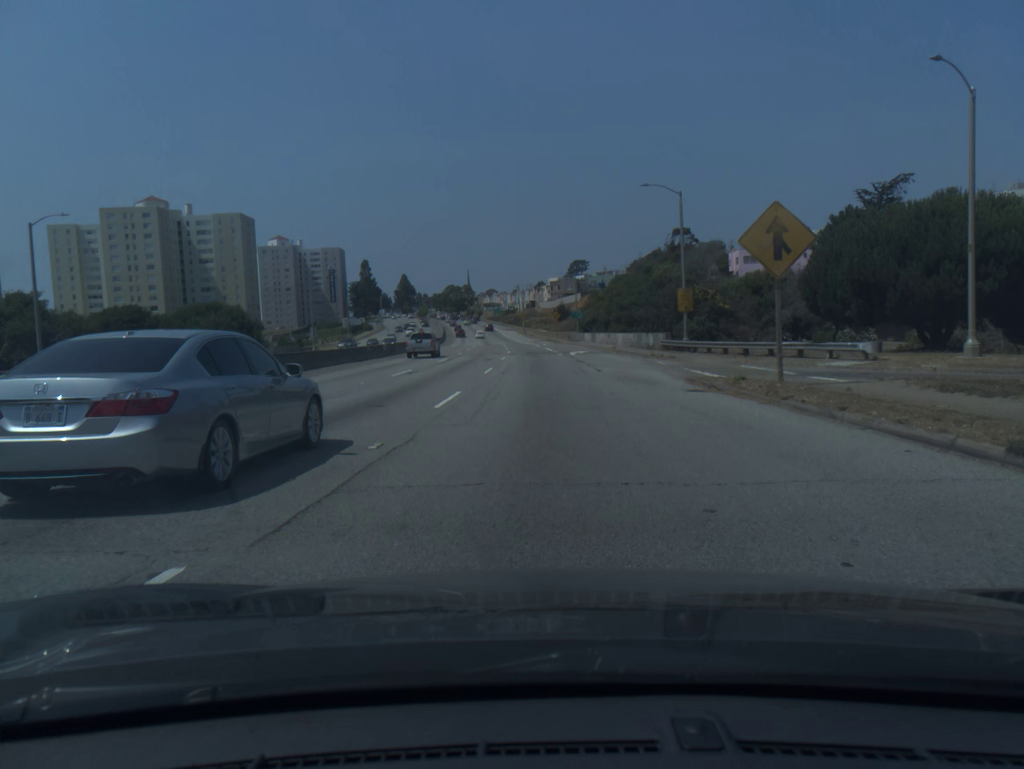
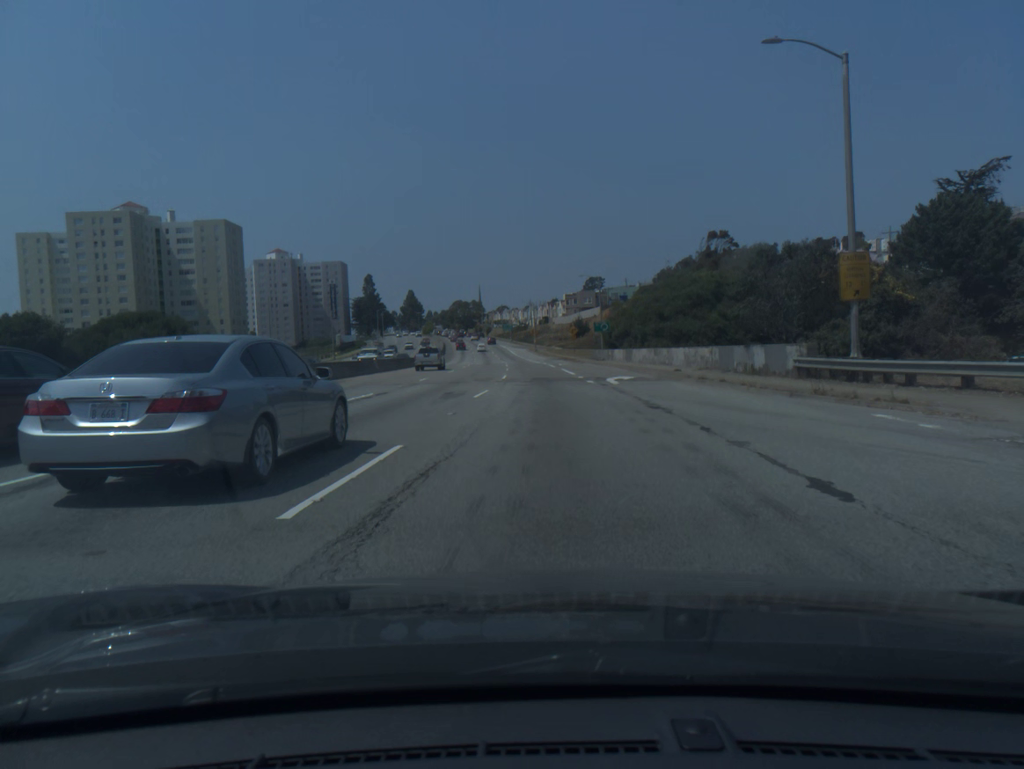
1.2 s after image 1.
(-0.2, +23.6) m; -1°
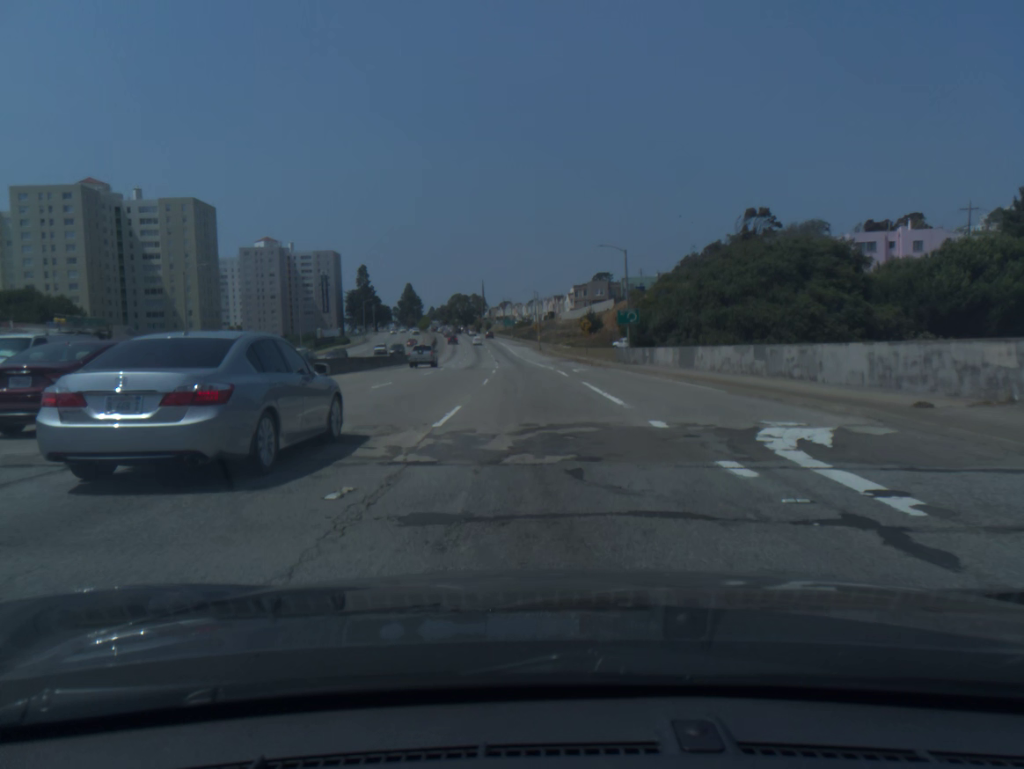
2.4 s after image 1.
(-0.1, +23.5) m; -1°
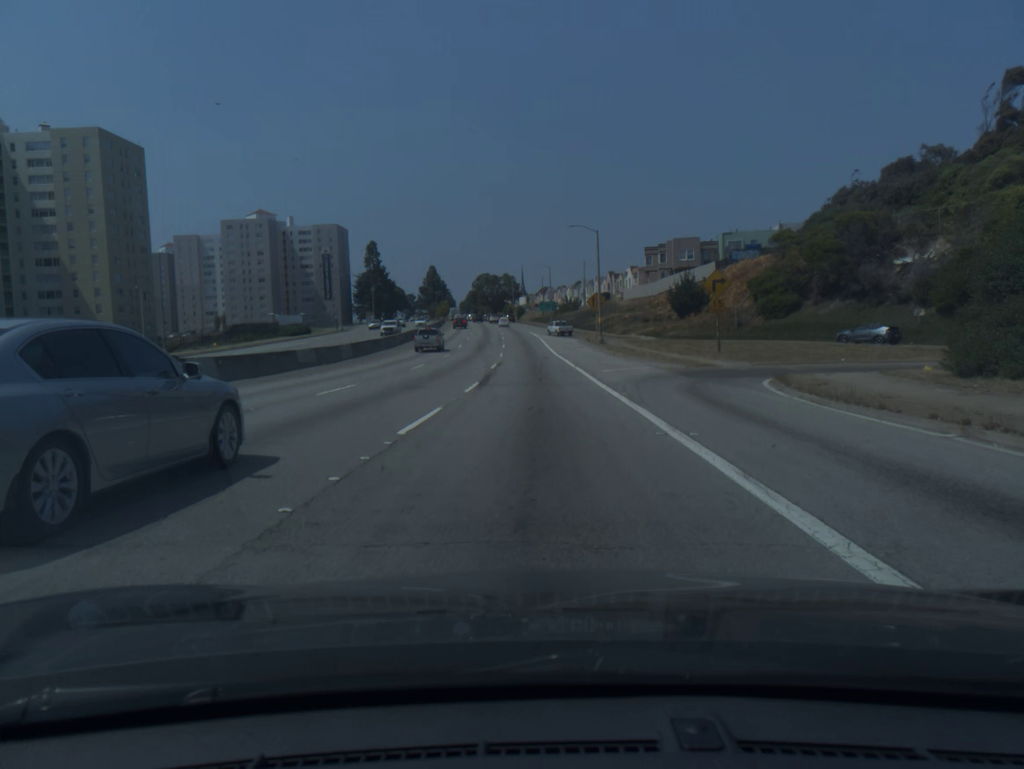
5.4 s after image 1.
(-1.5, +58.5) m; -3°
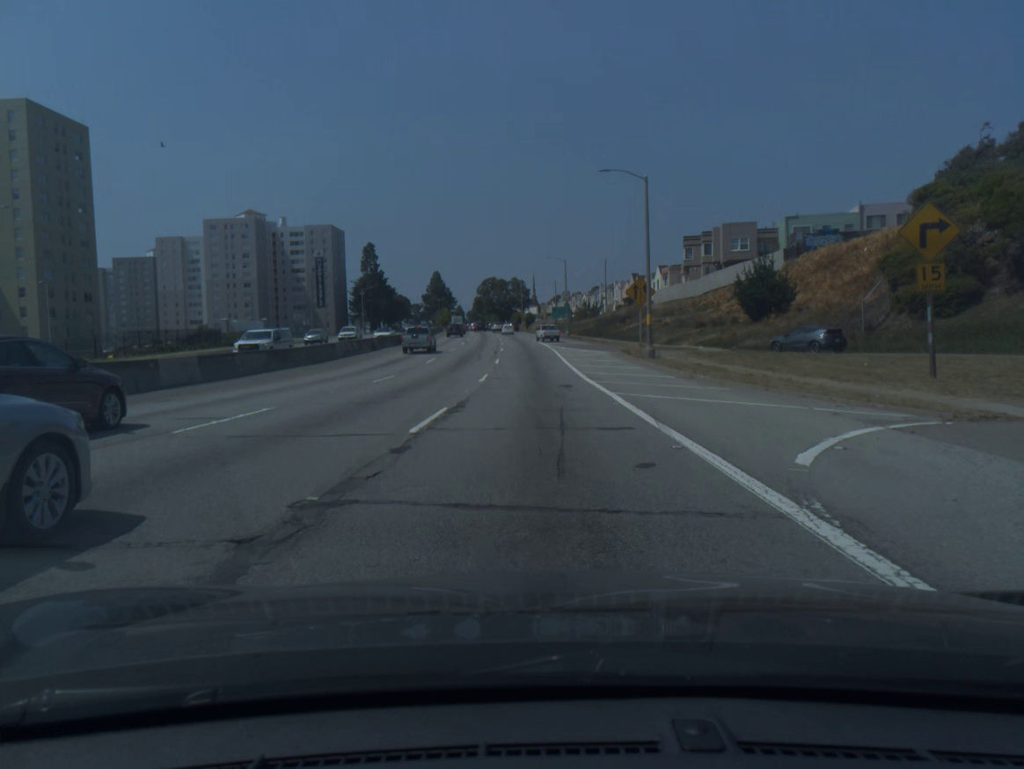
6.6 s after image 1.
(-0.2, +23.3) m; -1°
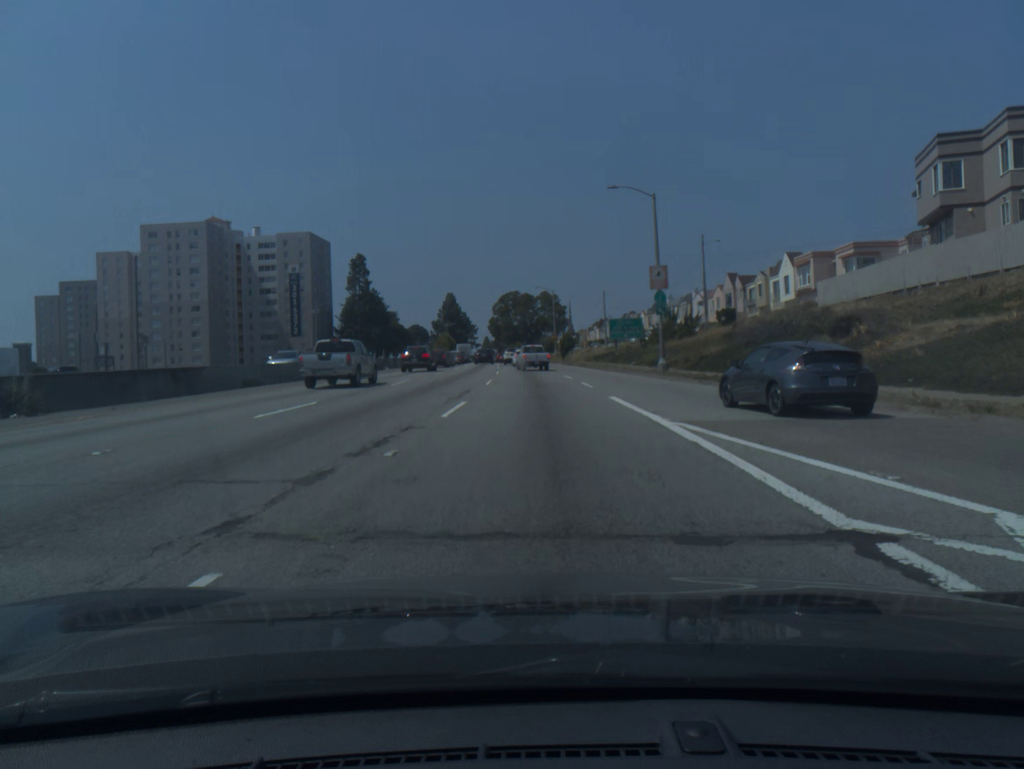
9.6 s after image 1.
(-1.2, +56.1) m; -2°
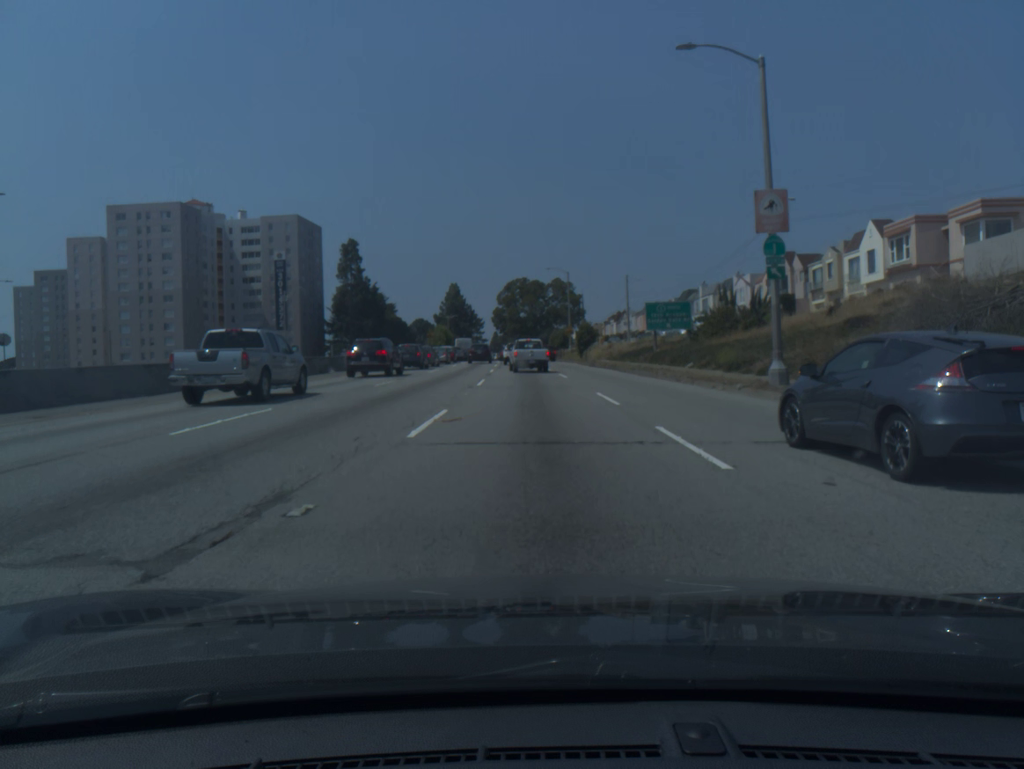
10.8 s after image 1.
(-0.1, +18.3) m; -1°
